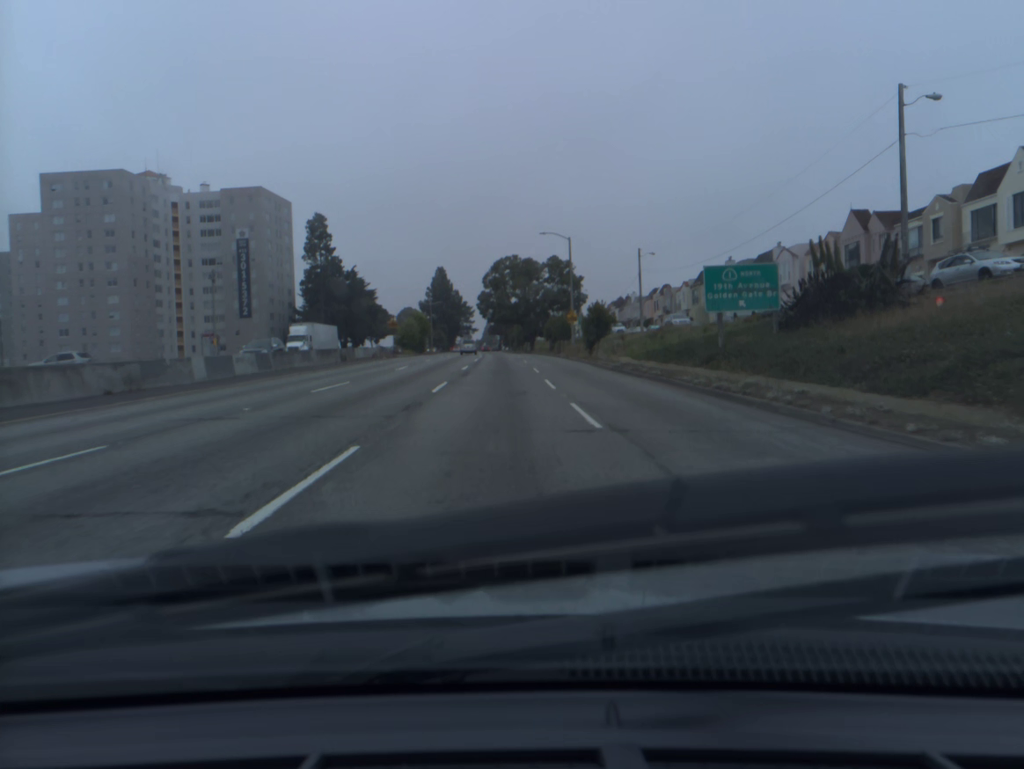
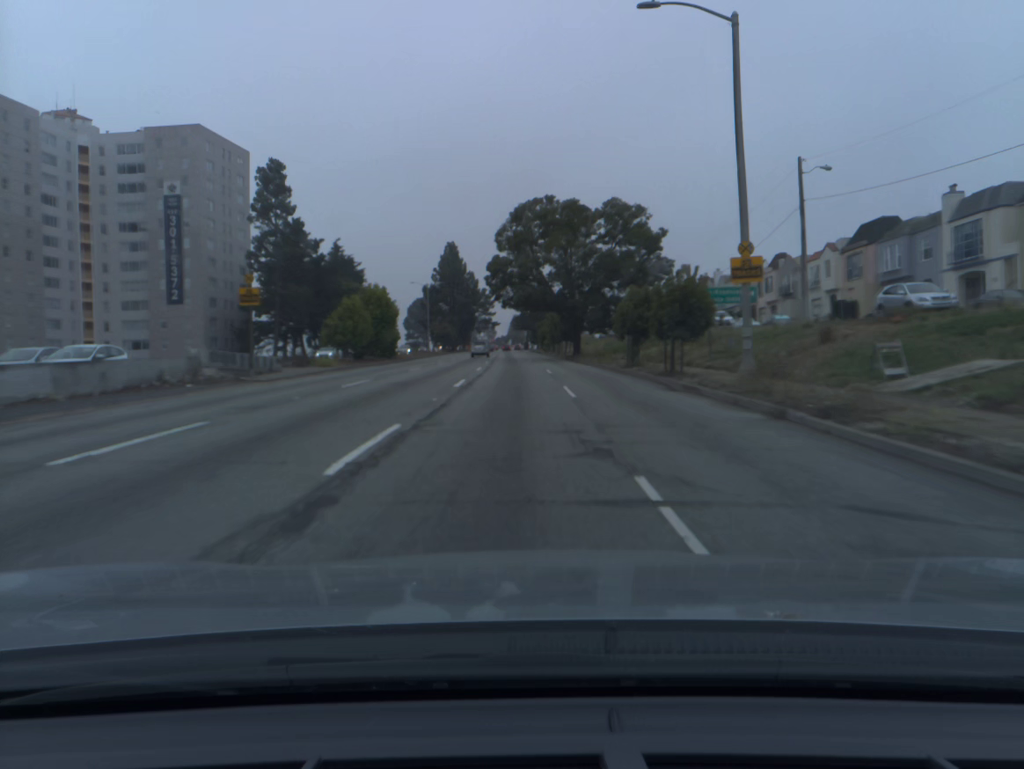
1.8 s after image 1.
(-0.7, +41.6) m; -2°
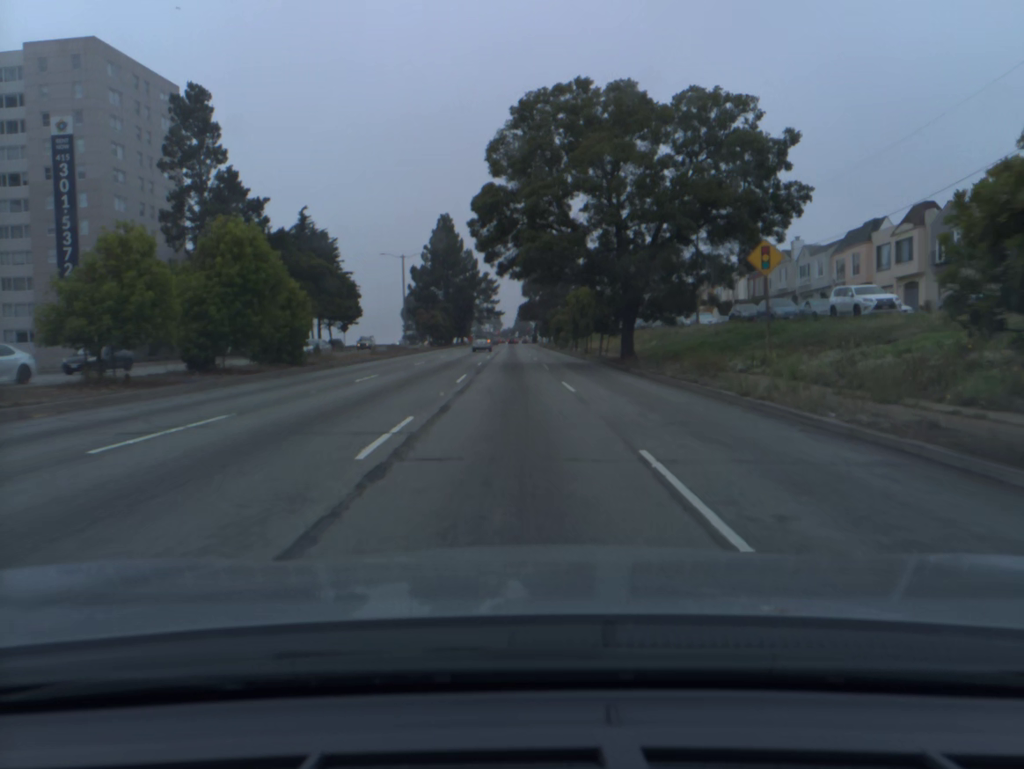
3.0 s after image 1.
(-0.2, +28.7) m; -1°
